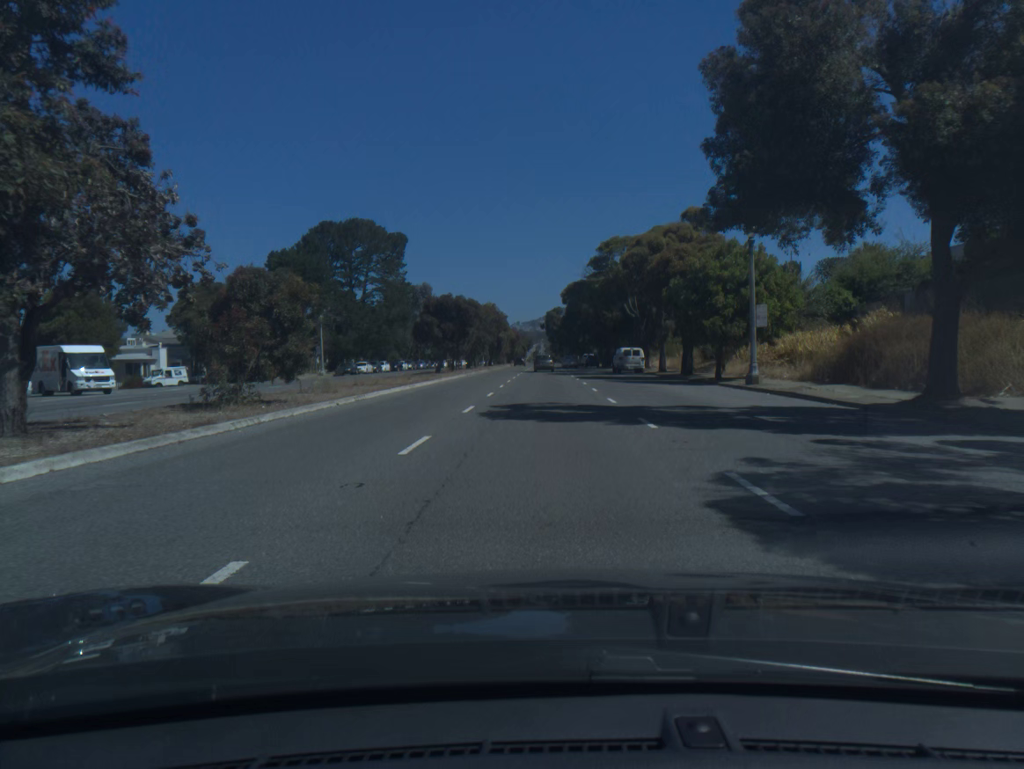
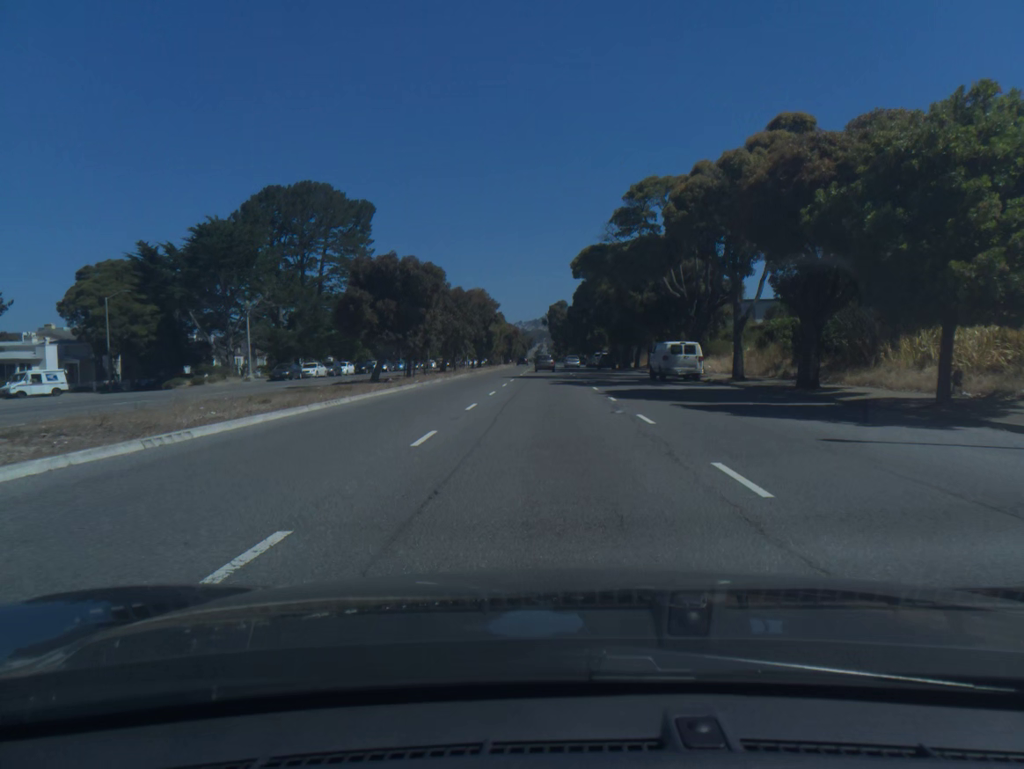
(0.0, +21.5) m; 0°
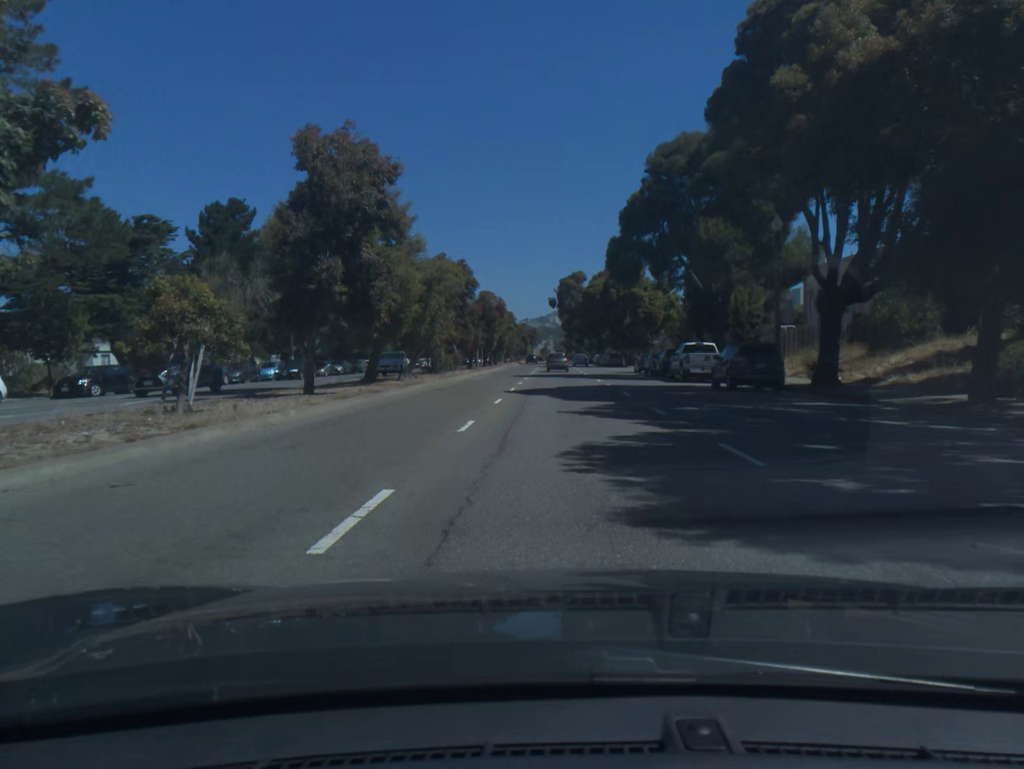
(-0.4, +57.5) m; -1°
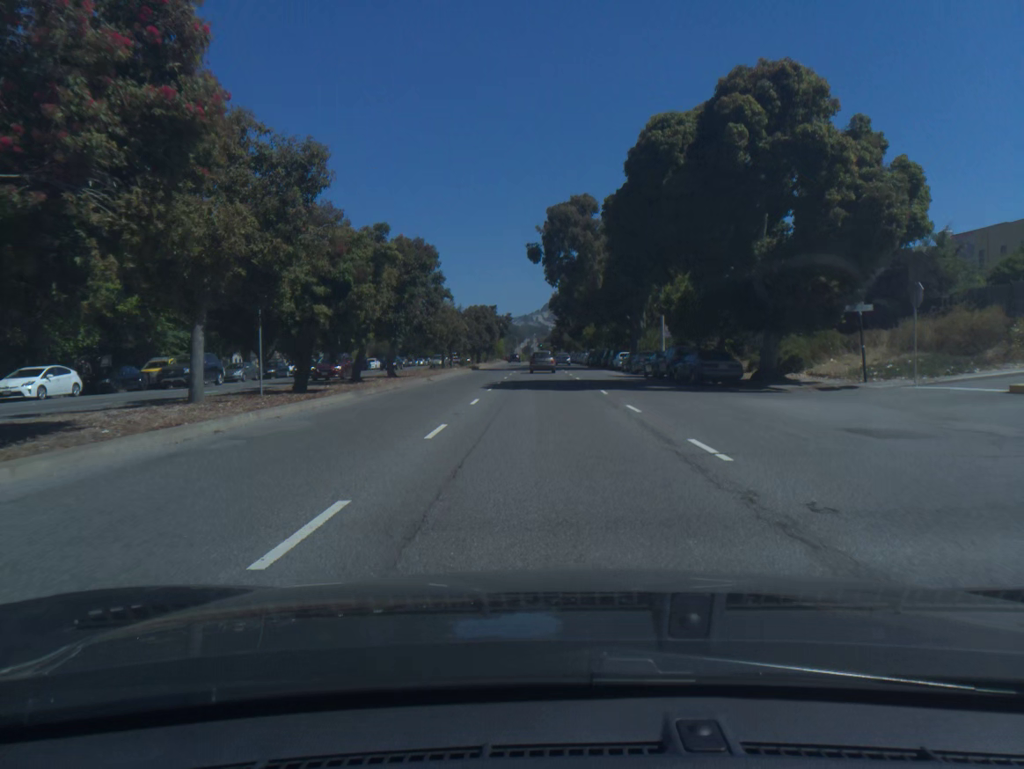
(+0.6, +58.6) m; +1°
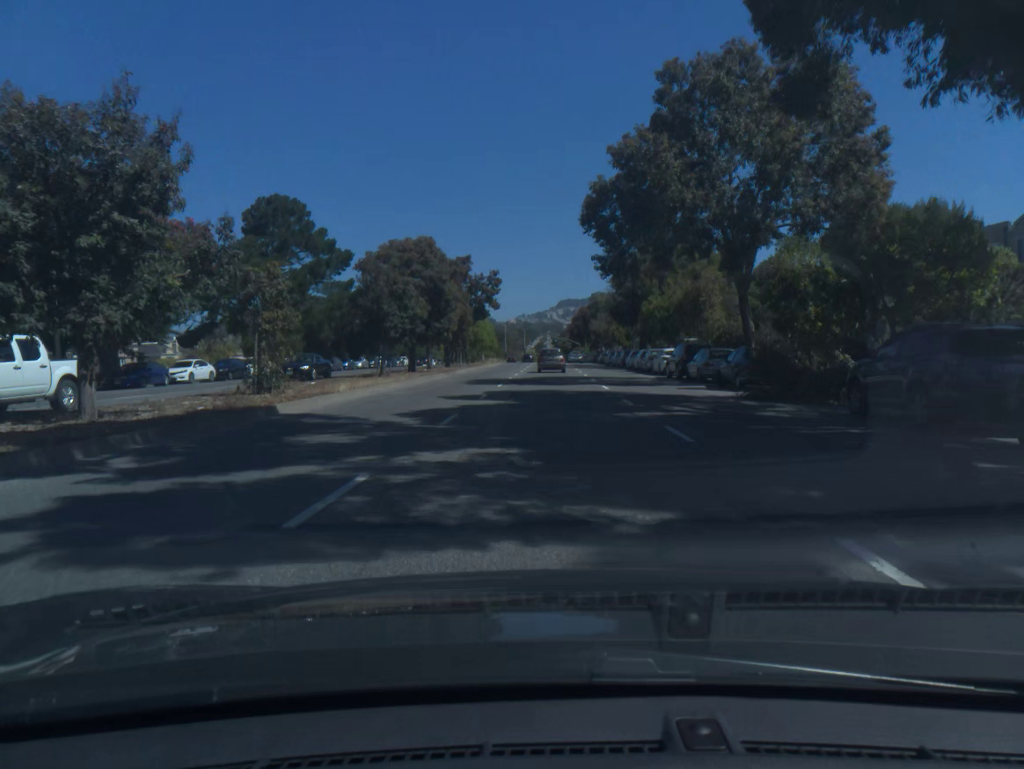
(-0.5, +56.9) m; -1°
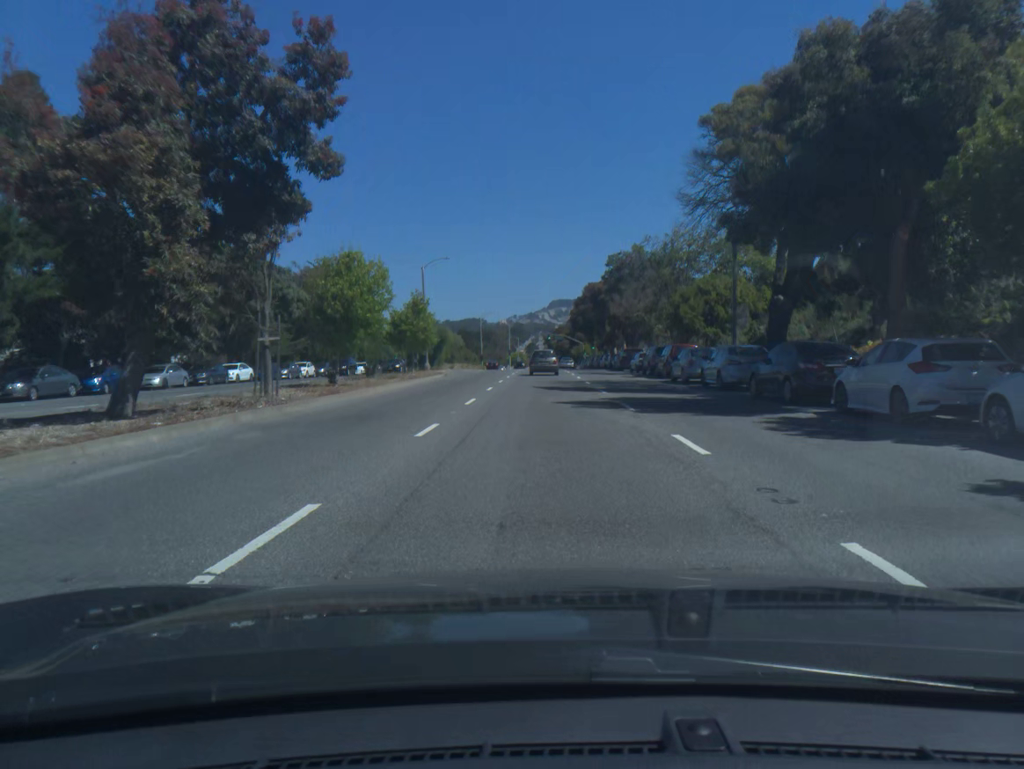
(+0.3, +45.1) m; +1°
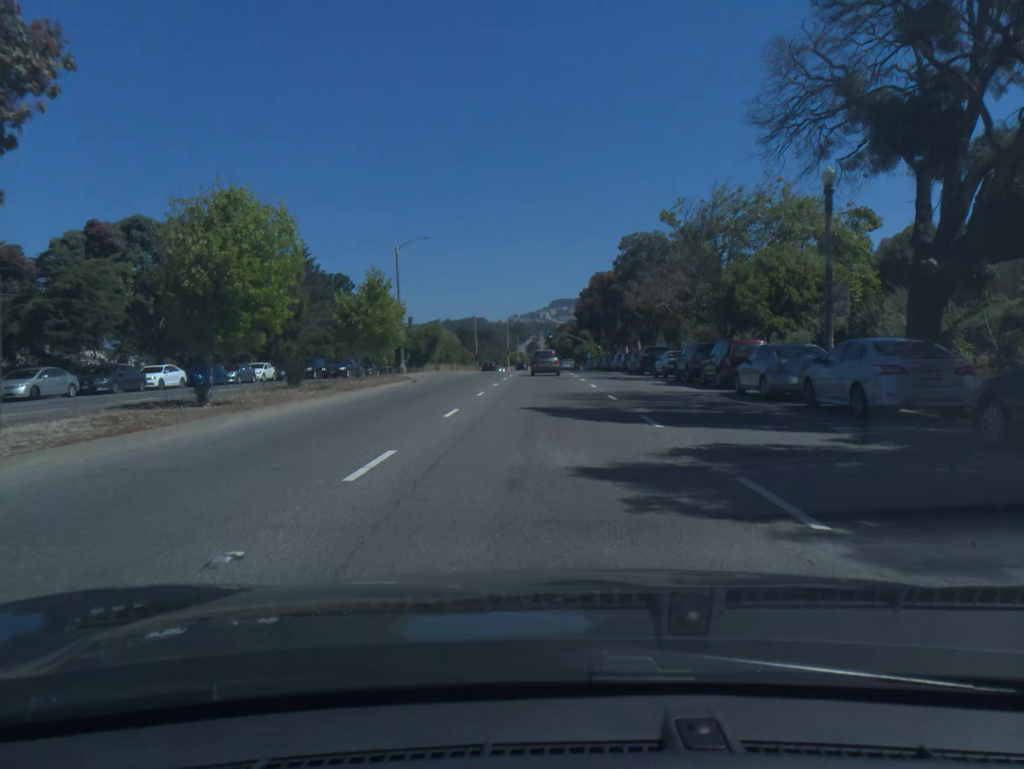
(0.0, +11.2) m; 0°
